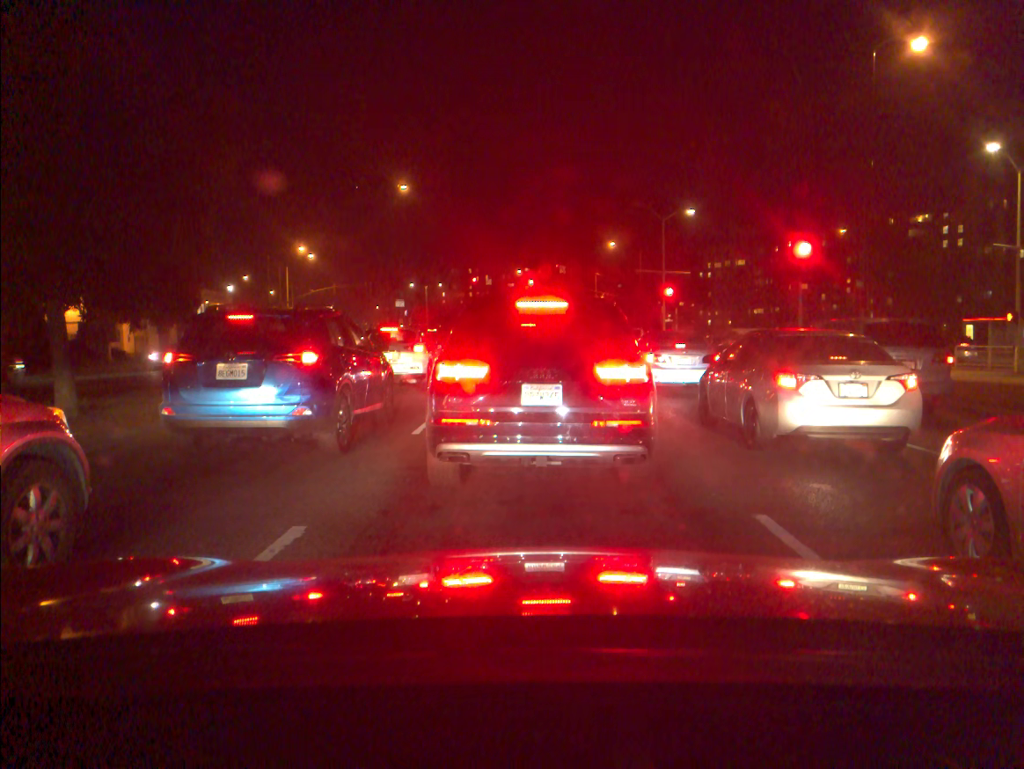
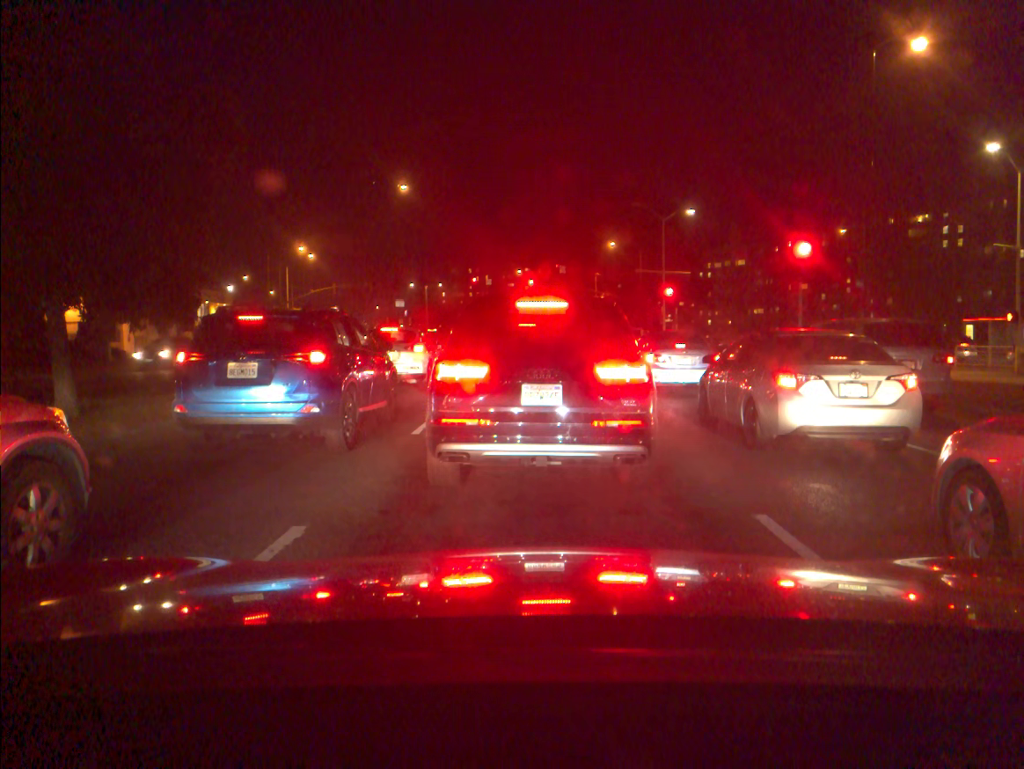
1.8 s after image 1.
(0.0, 0.0) m; 0°
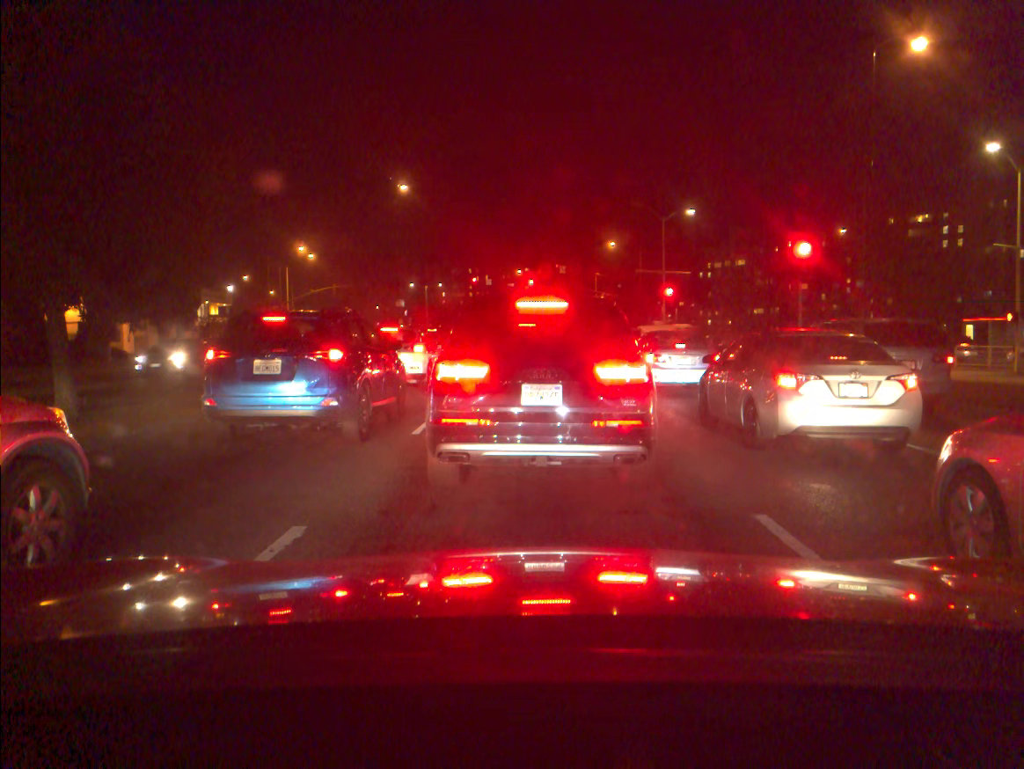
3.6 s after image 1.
(0.0, 0.0) m; 0°
